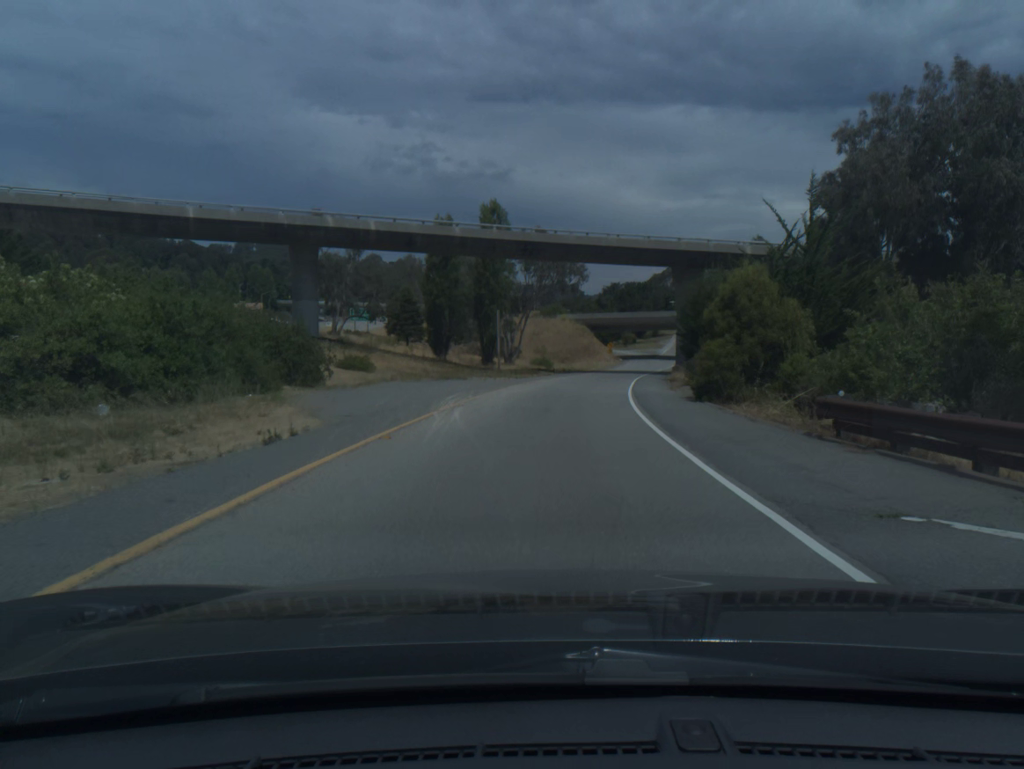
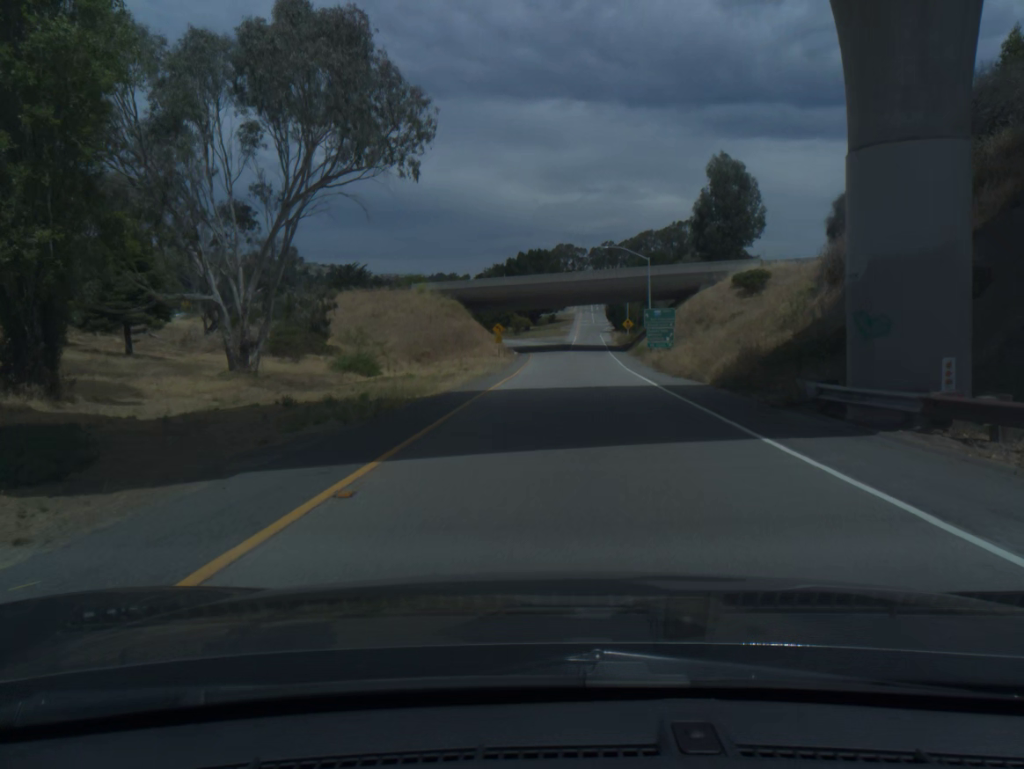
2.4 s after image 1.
(+4.6, +57.9) m; +8°
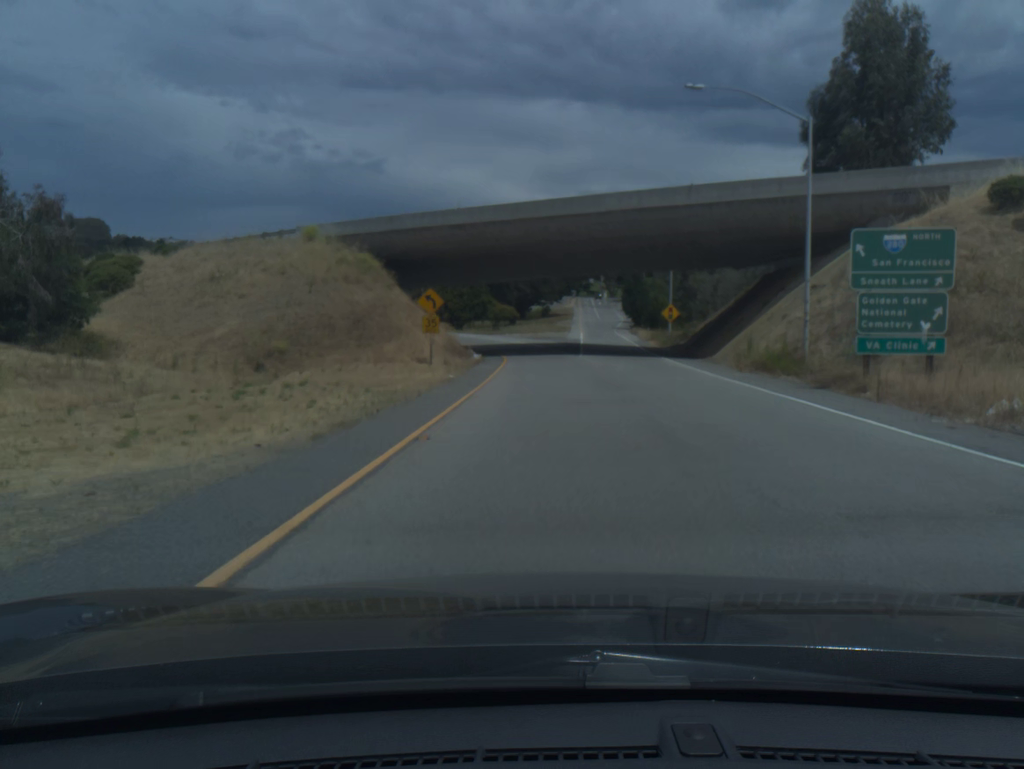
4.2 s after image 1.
(+0.3, +44.2) m; +1°
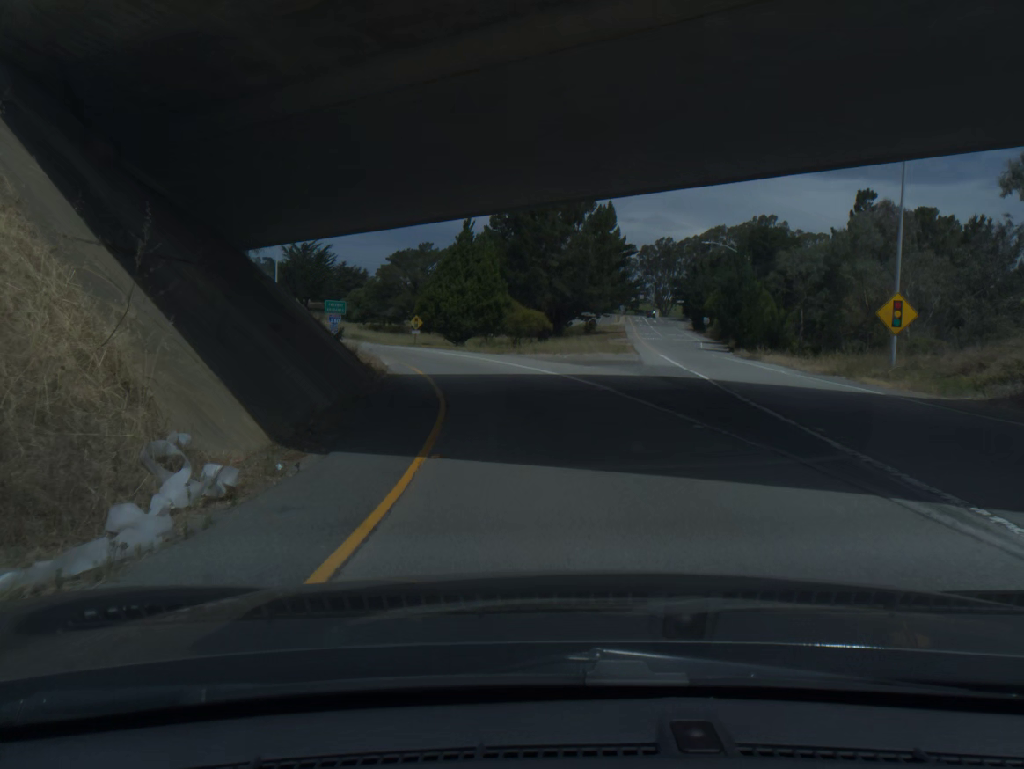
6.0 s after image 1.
(-0.6, +40.4) m; -3°
